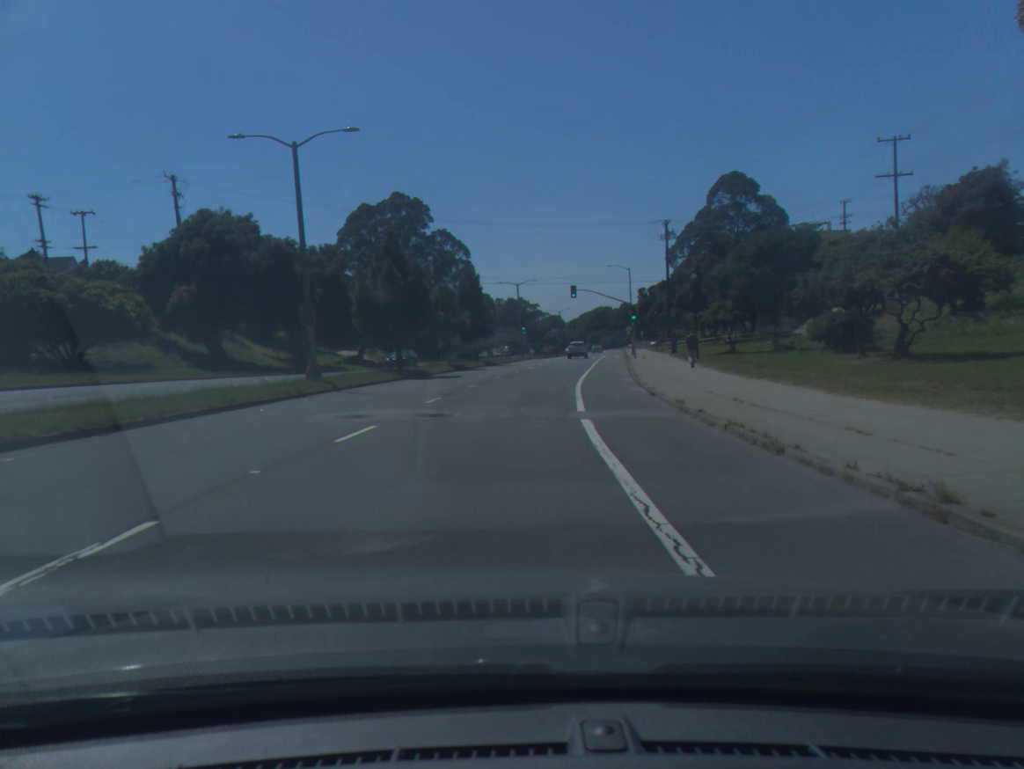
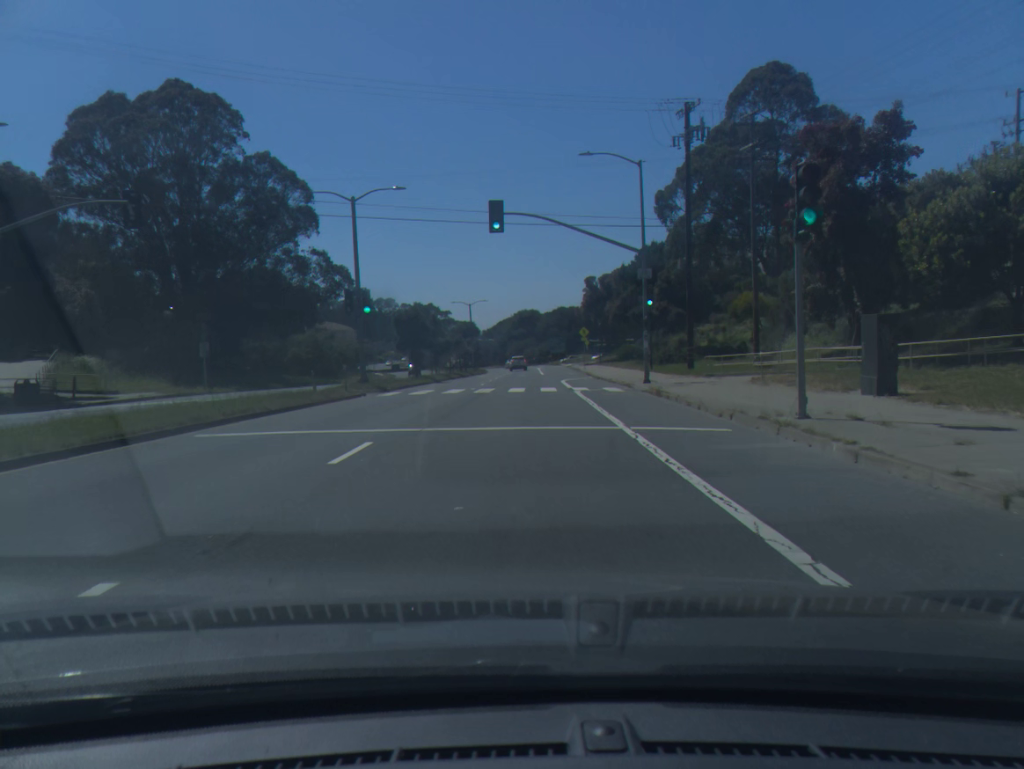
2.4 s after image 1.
(+3.3, +52.4) m; +6°
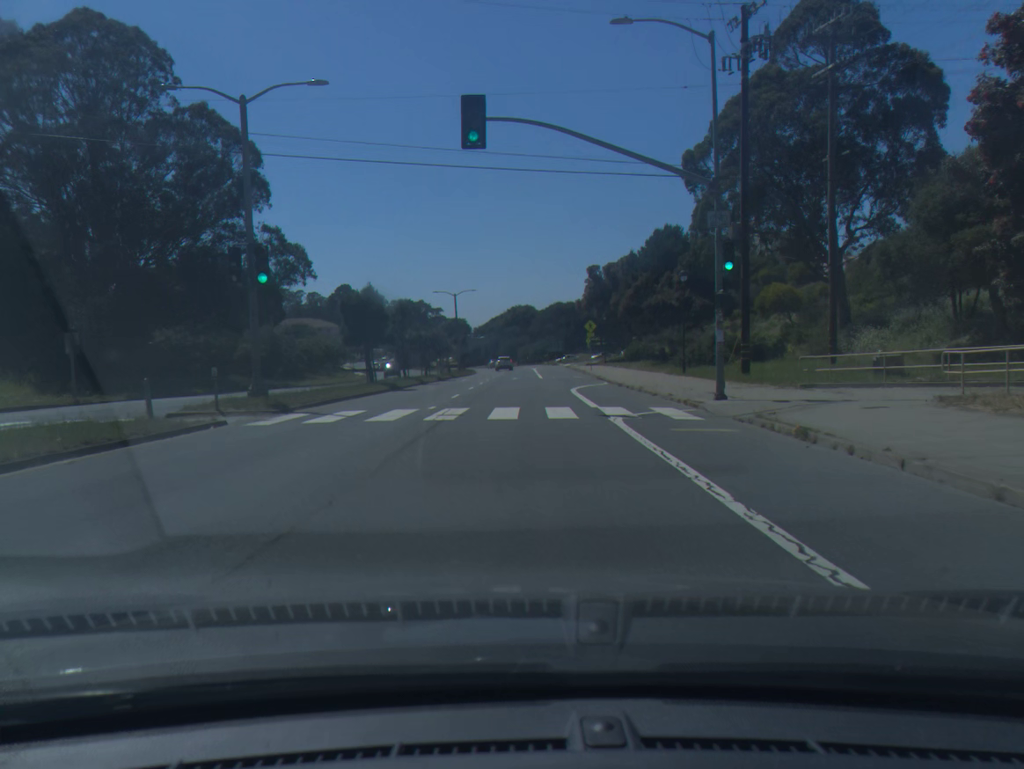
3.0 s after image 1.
(+0.1, +13.1) m; 0°
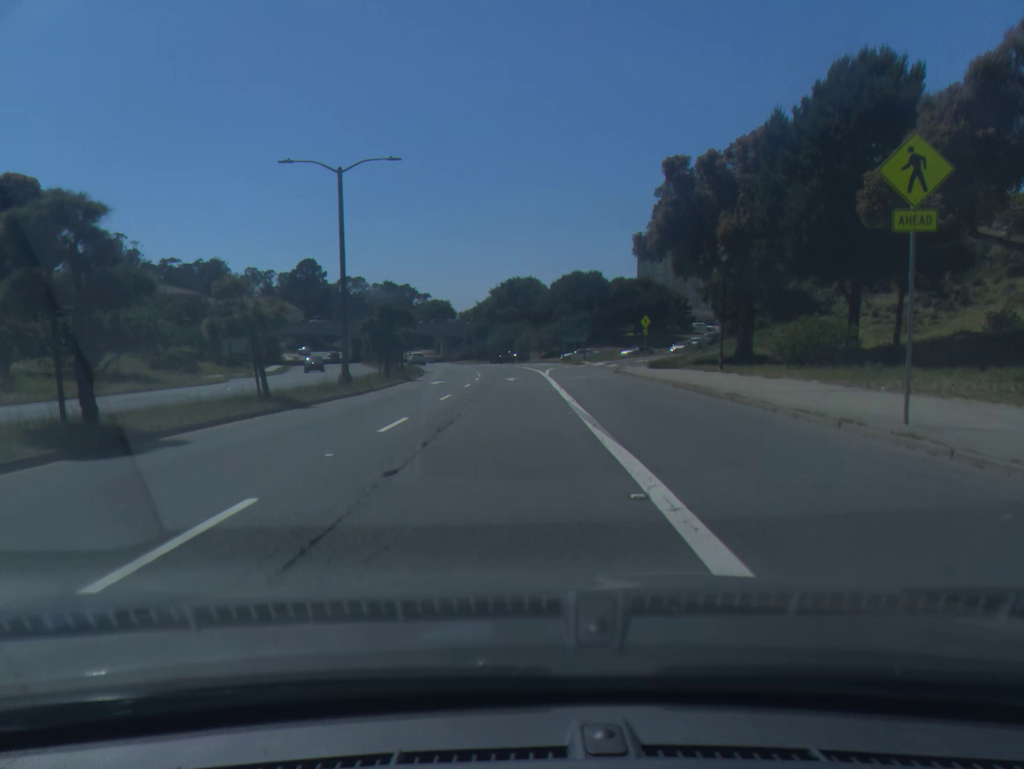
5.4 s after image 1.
(+0.2, +51.8) m; 0°
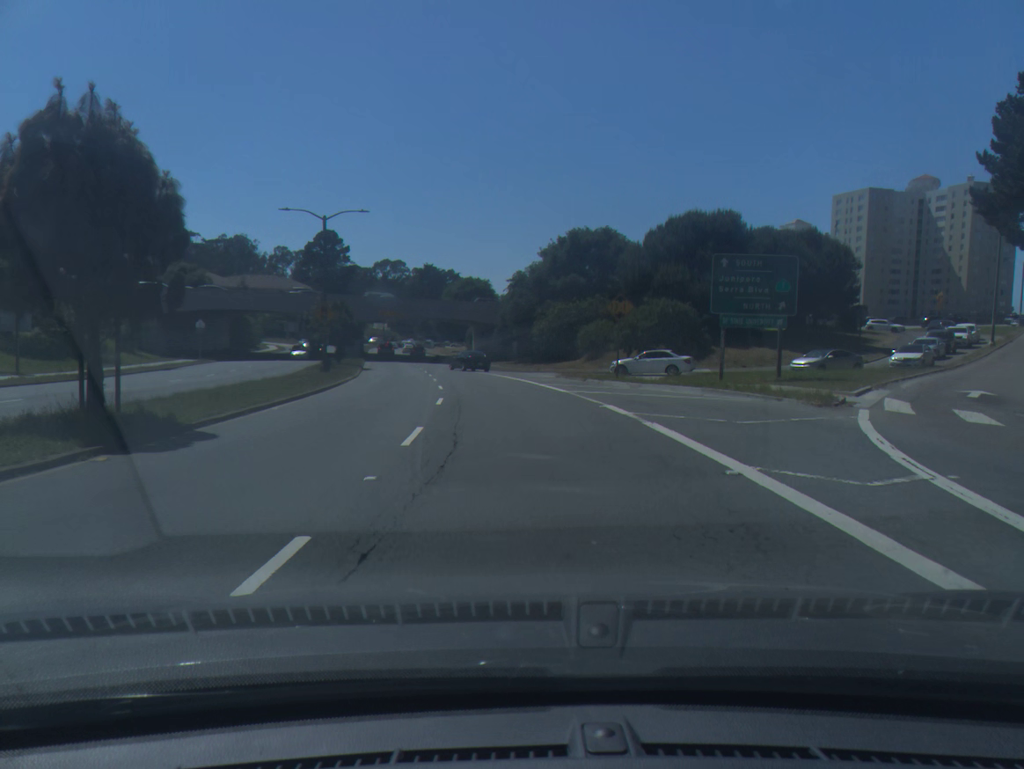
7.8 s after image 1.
(-1.0, +47.4) m; -4°
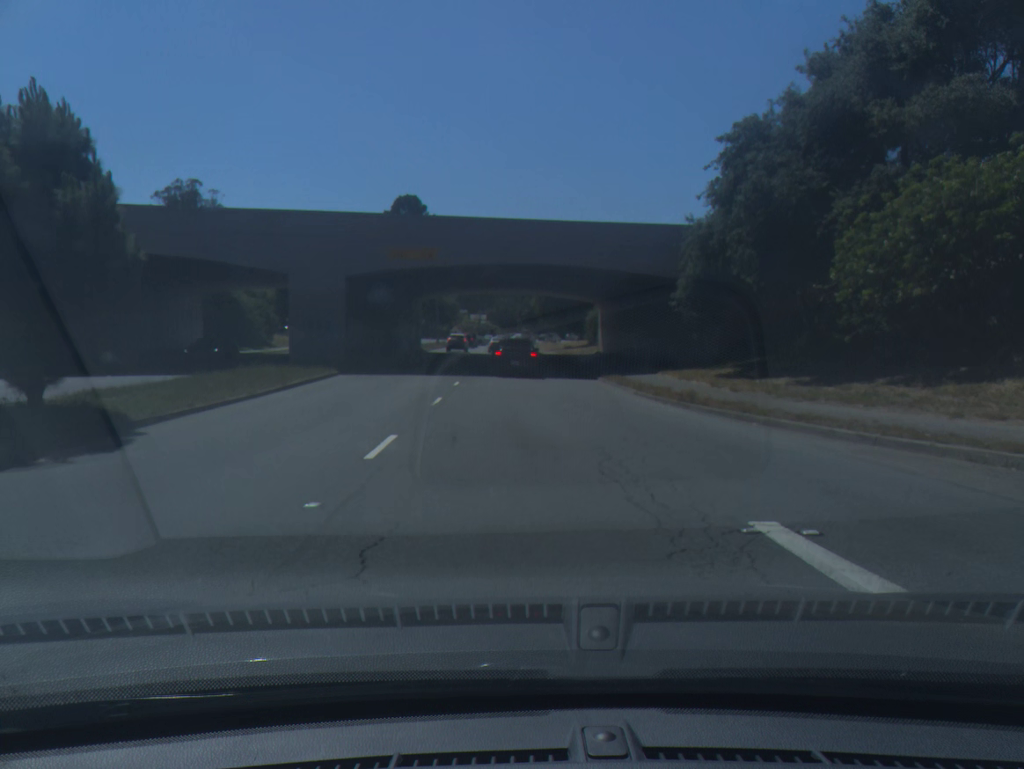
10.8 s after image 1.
(-3.9, +48.7) m; -8°
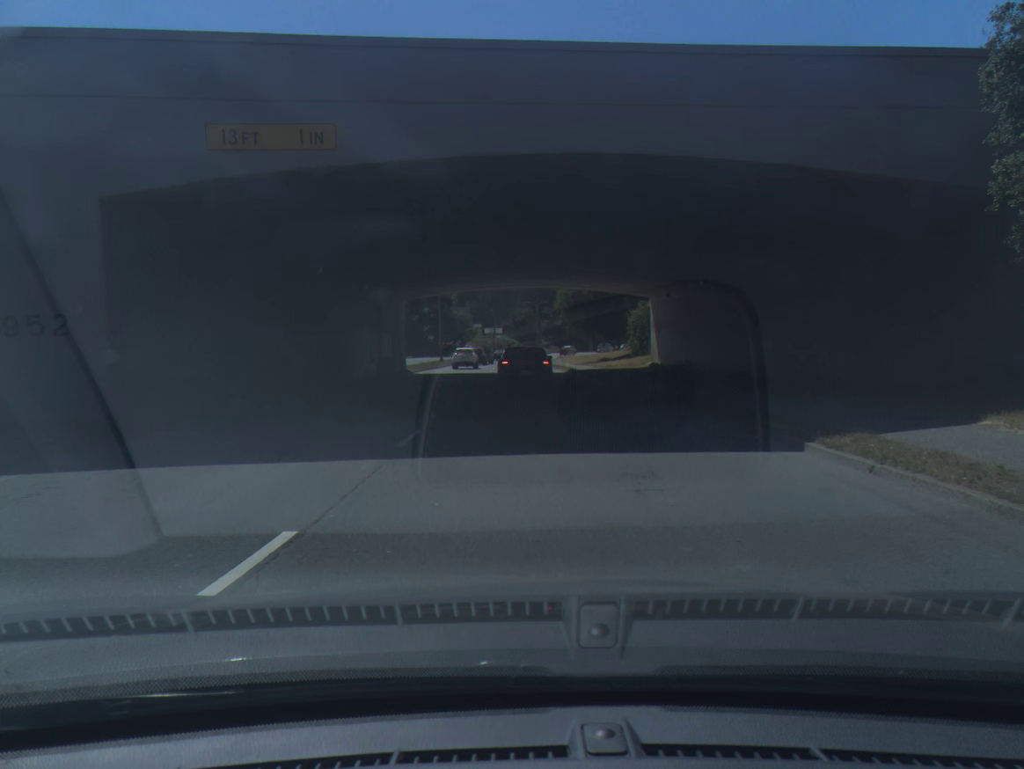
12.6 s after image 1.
(-0.2, +21.2) m; -1°
